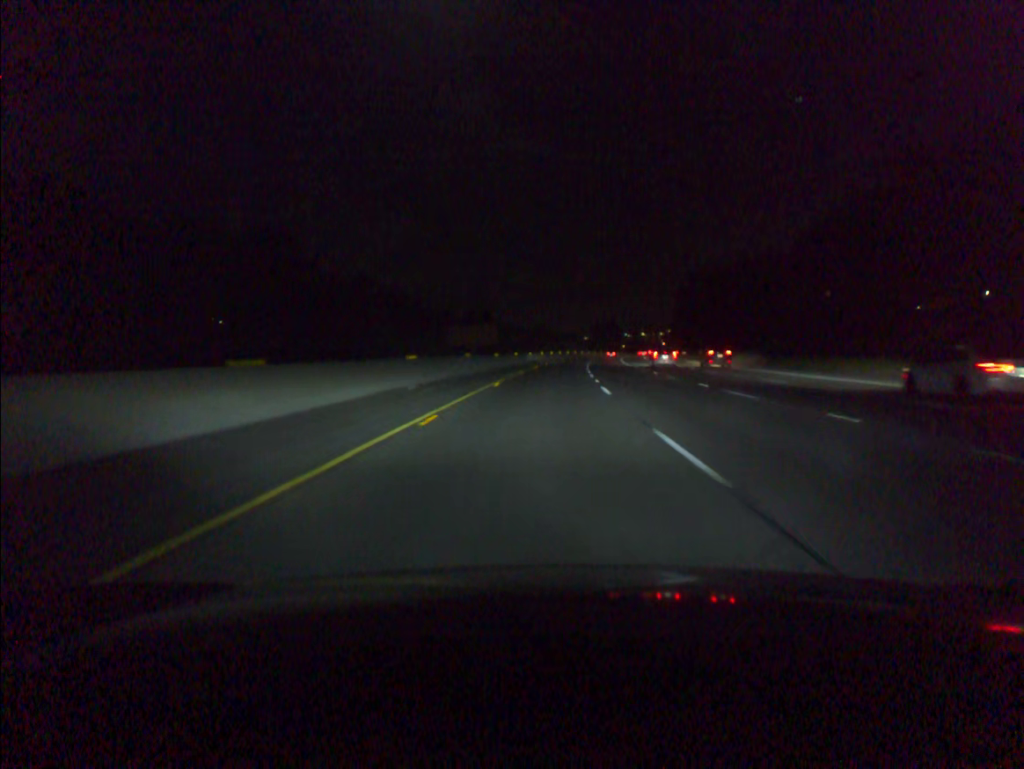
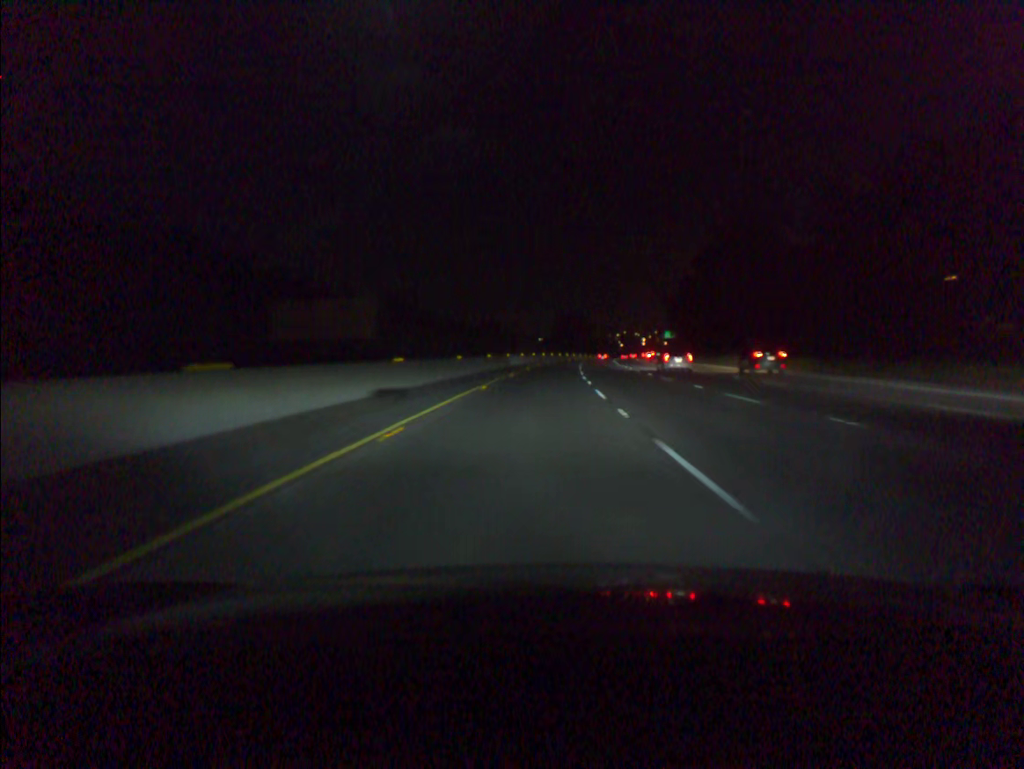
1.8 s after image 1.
(+1.8, +59.9) m; +3°
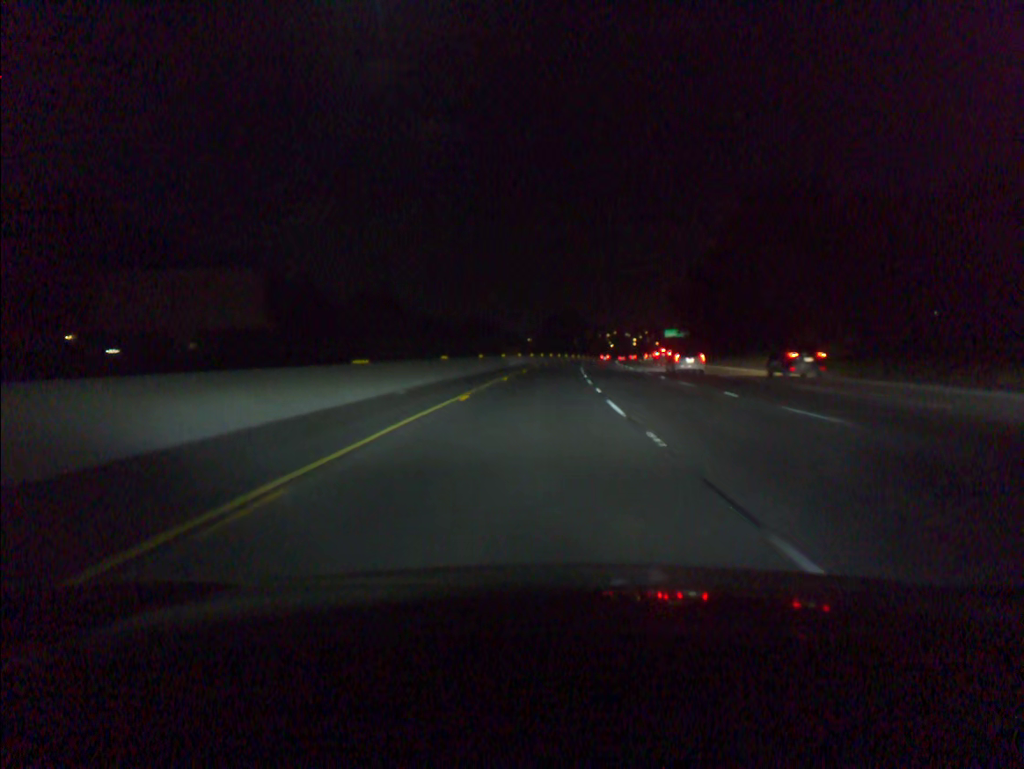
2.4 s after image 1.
(+0.1, +20.0) m; +1°
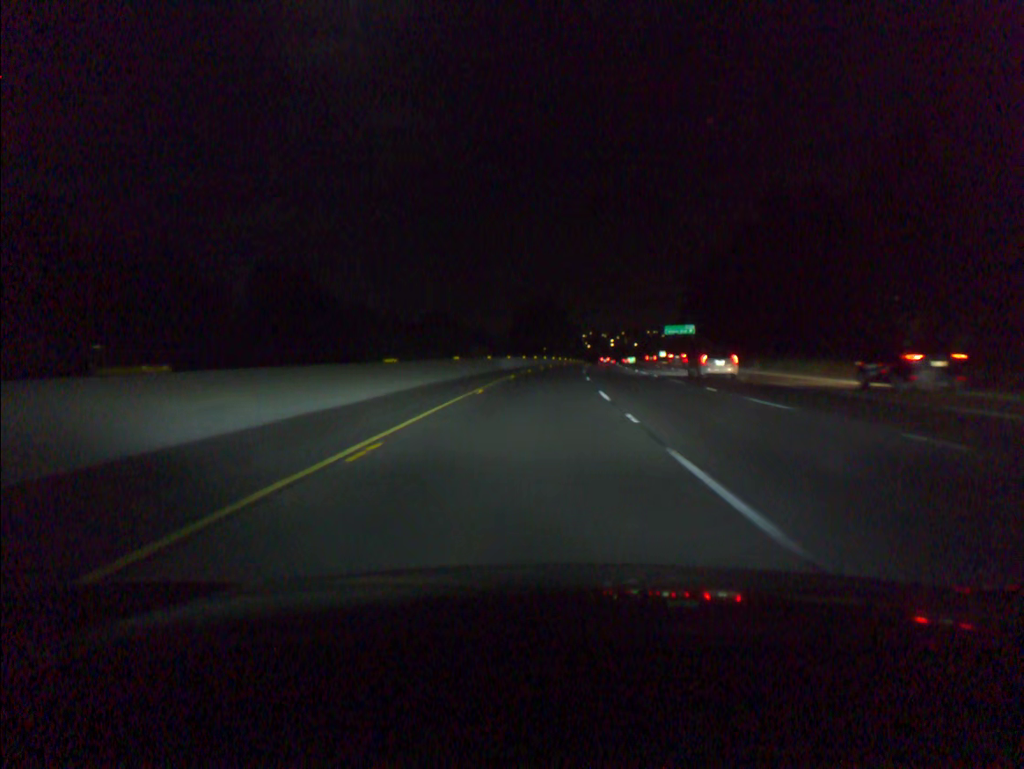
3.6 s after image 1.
(+0.6, +40.2) m; +2°
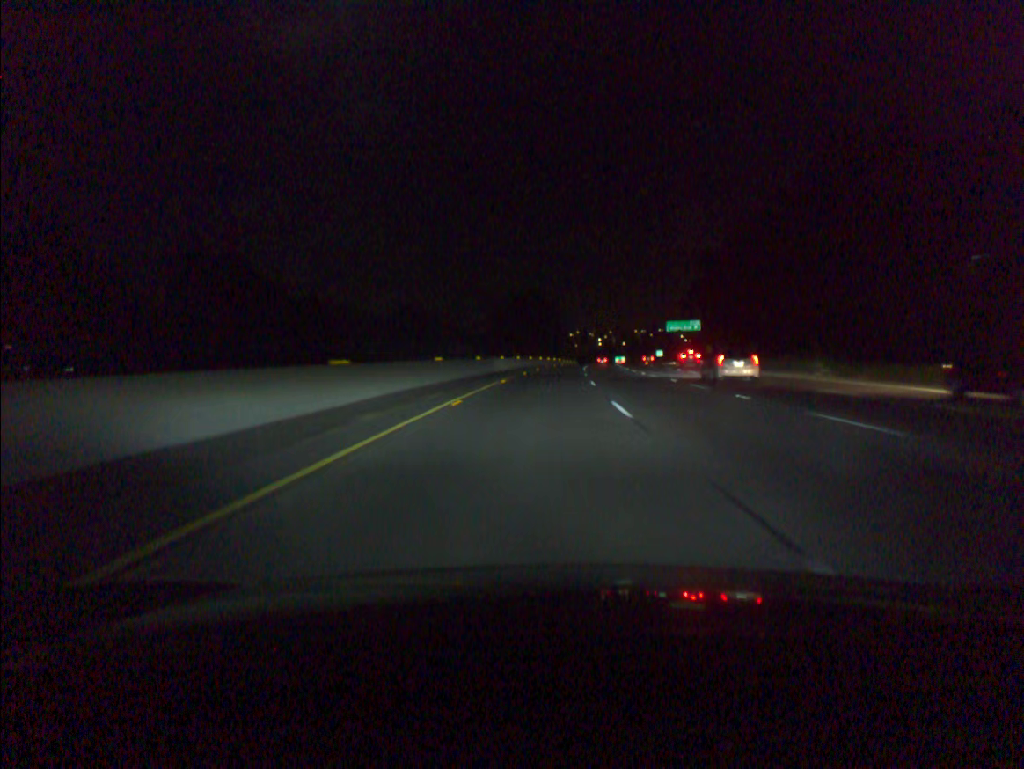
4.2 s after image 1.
(+0.2, +20.1) m; +1°
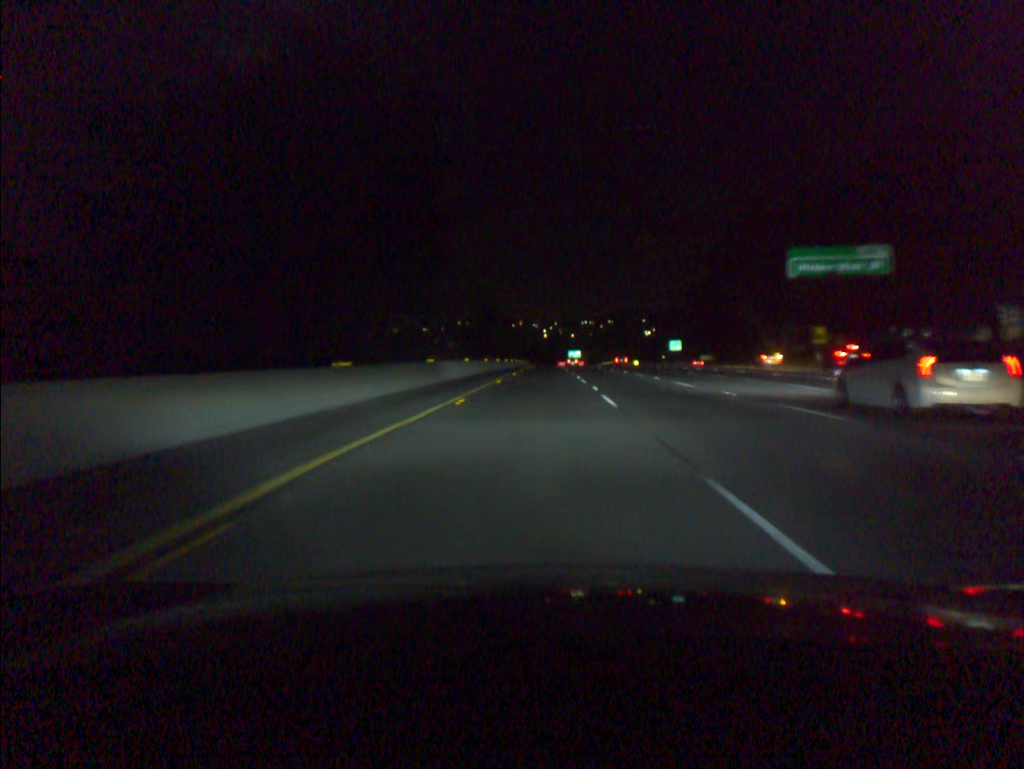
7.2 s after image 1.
(+4.4, +100.7) m; +4°
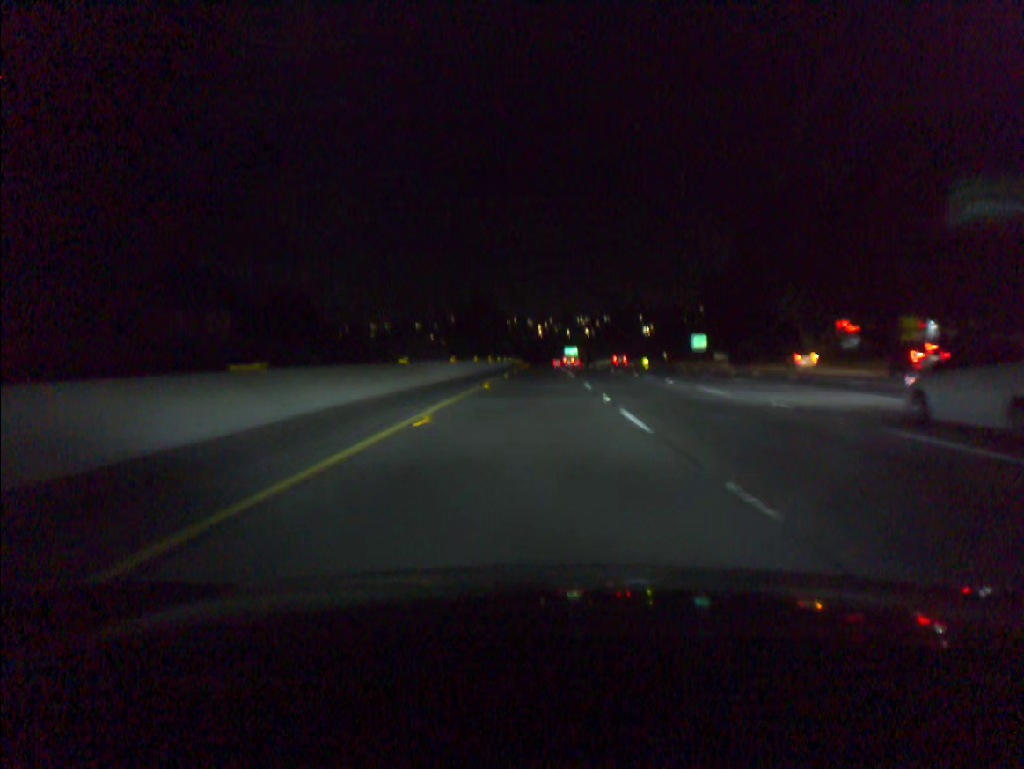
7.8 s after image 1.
(0.0, +20.2) m; 0°
